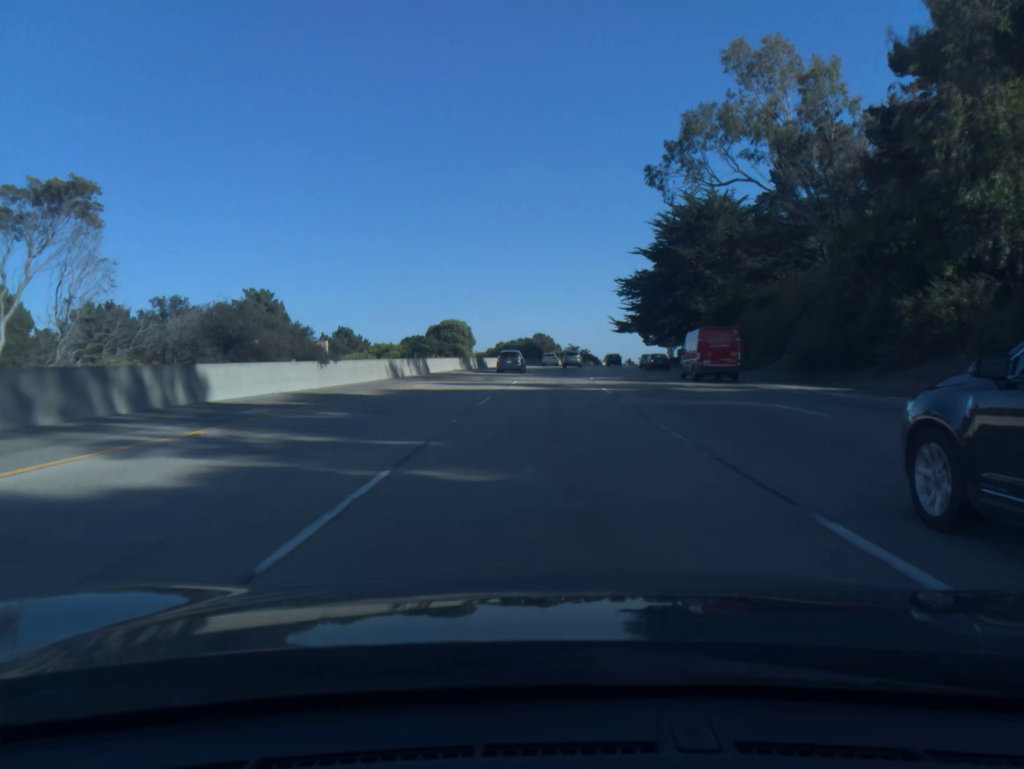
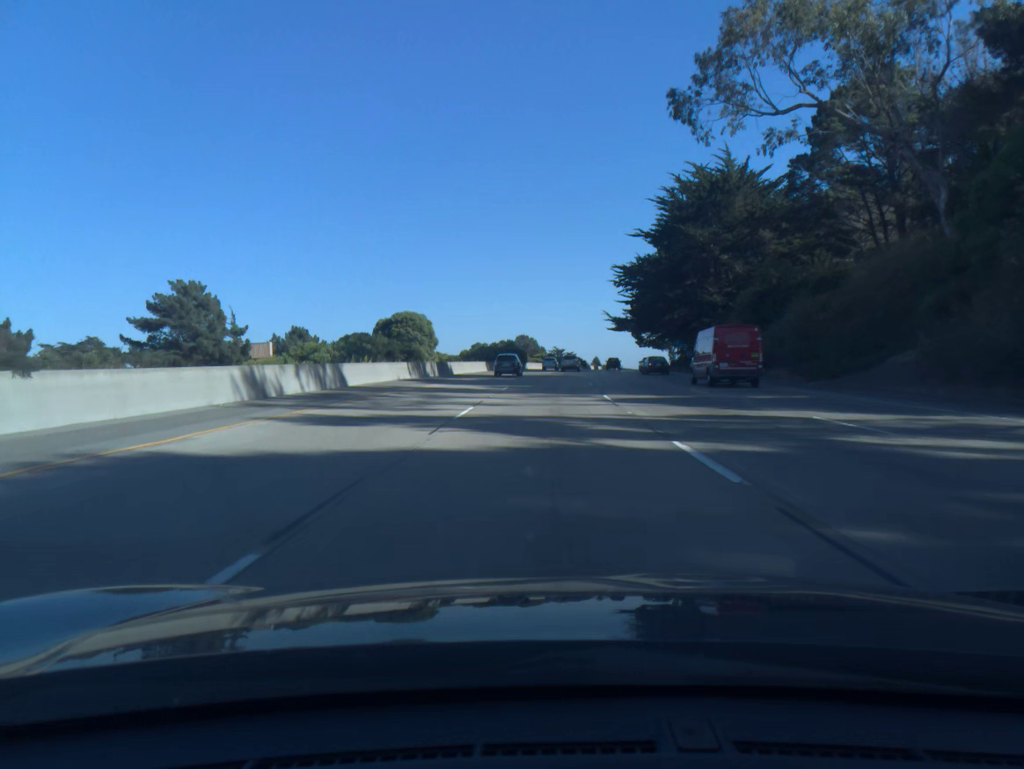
(+0.2, +17.8) m; +1°
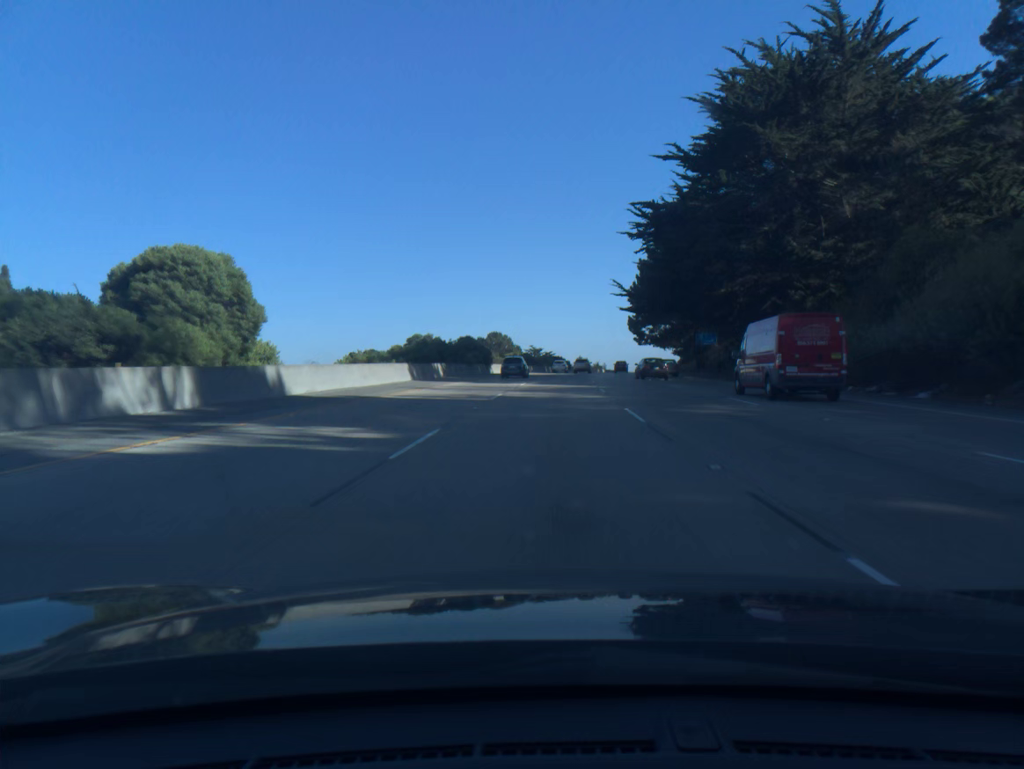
(+0.5, +35.6) m; +2°
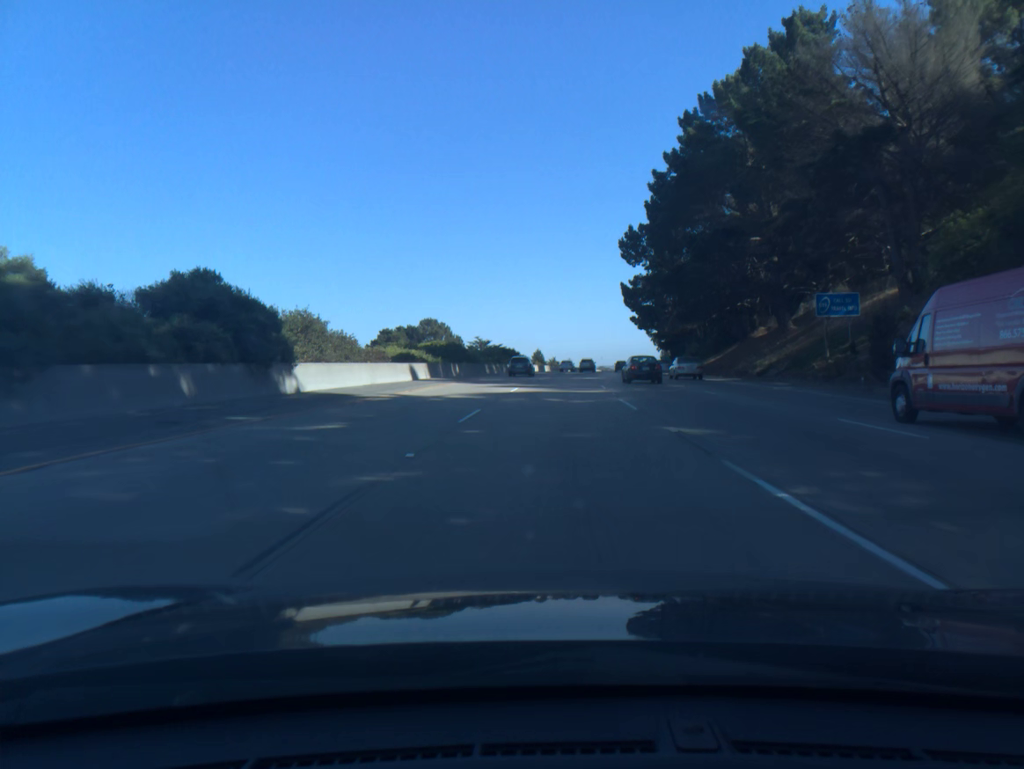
(+1.5, +53.4) m; +3°
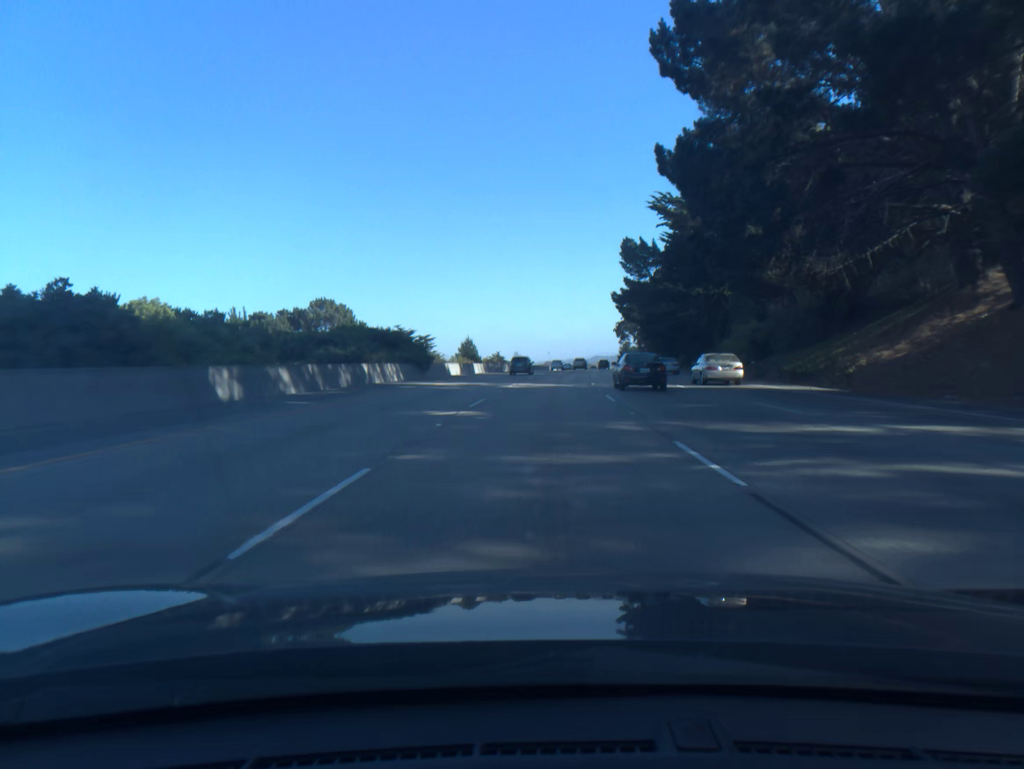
(+1.9, +53.5) m; +4°
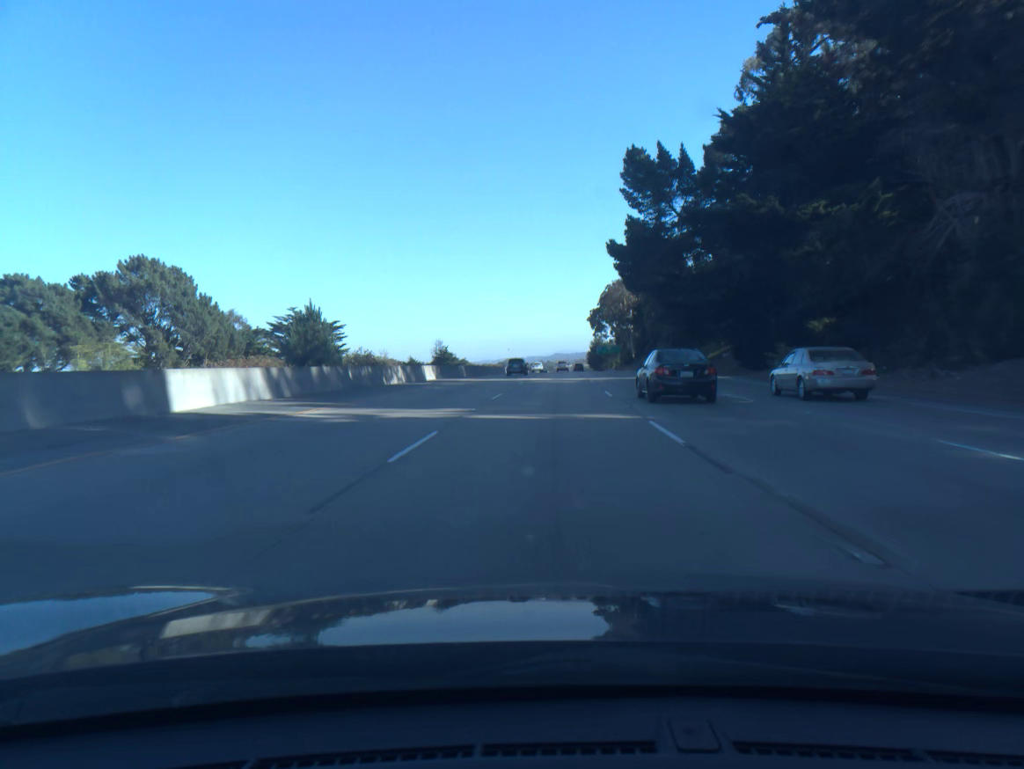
(+1.4, +53.8) m; +3°
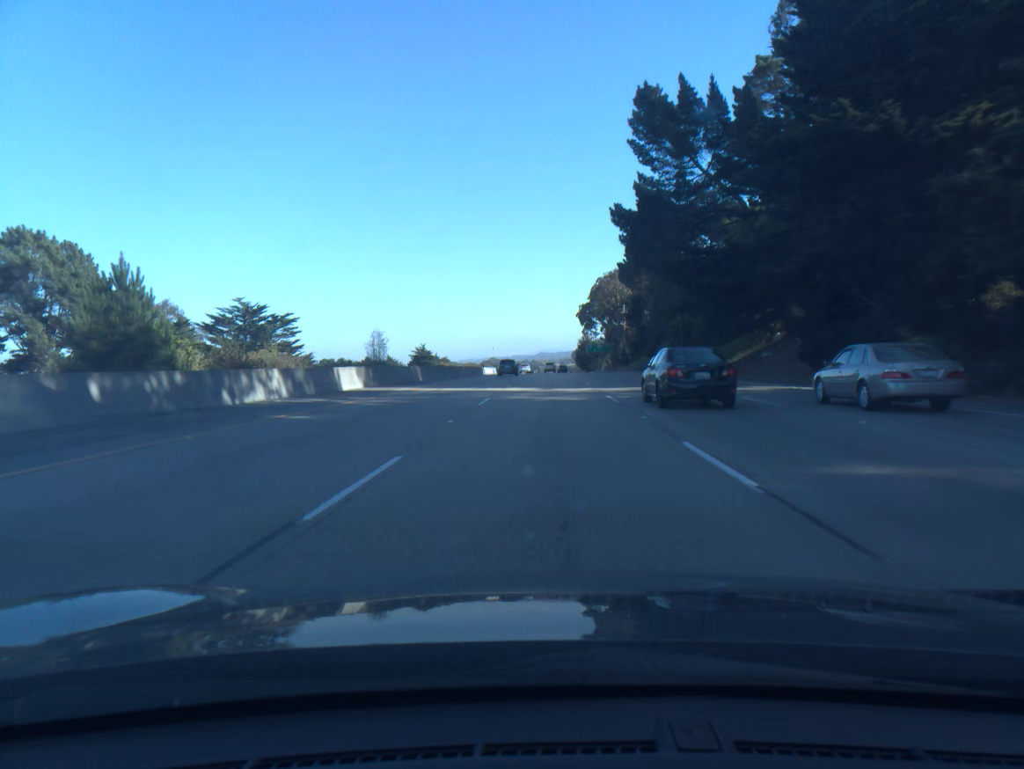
(+0.2, +18.0) m; +1°
